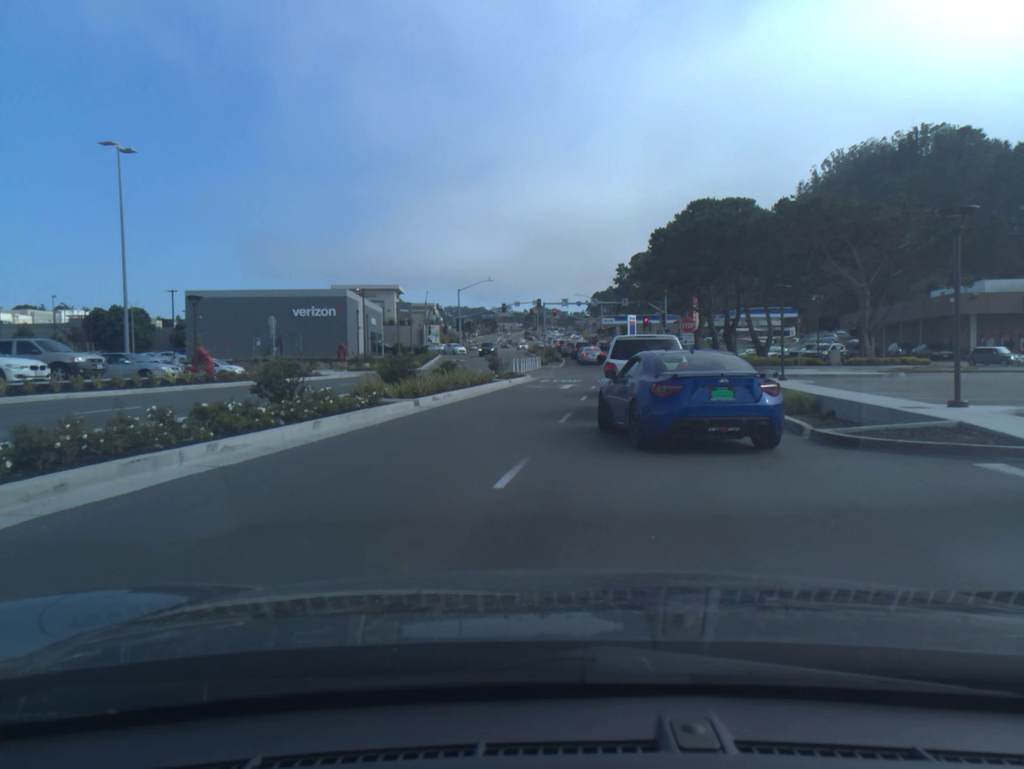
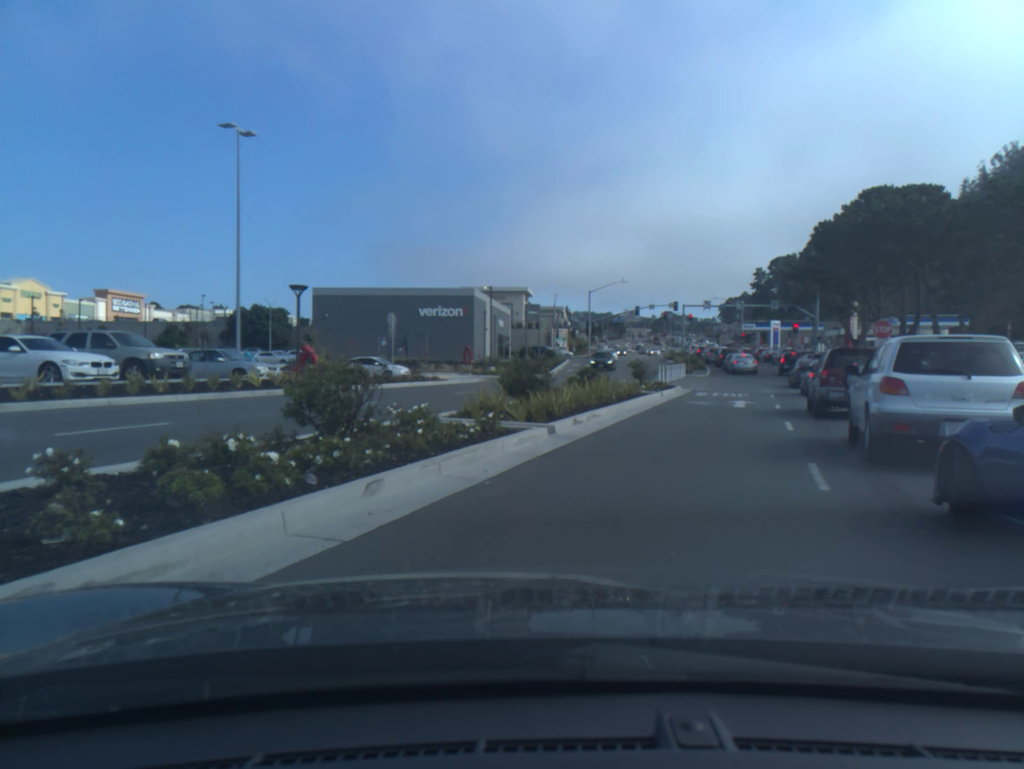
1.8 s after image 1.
(-0.6, +6.2) m; -1°
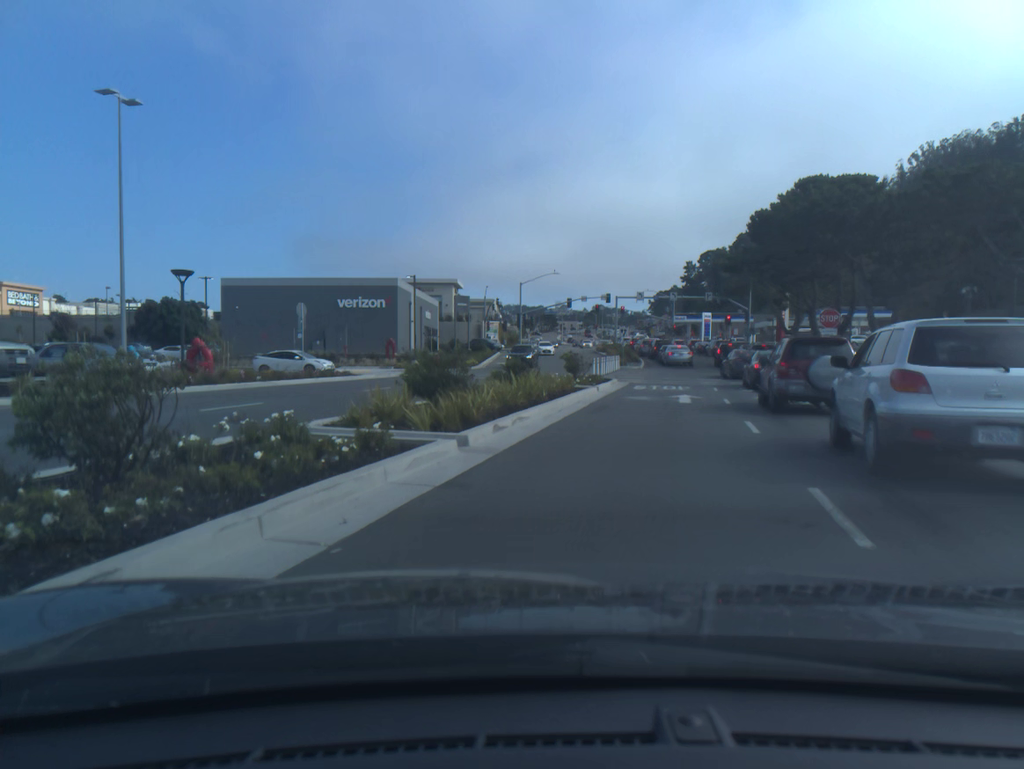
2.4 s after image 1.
(+0.1, +2.9) m; +4°
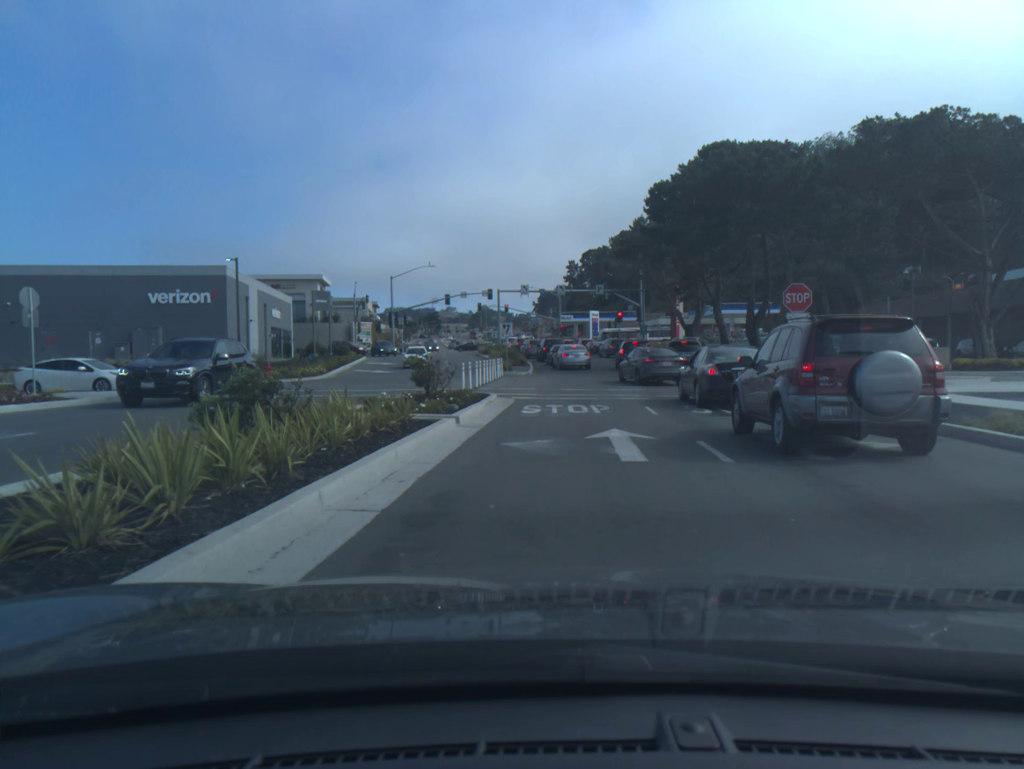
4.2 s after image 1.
(+0.8, +10.9) m; +6°
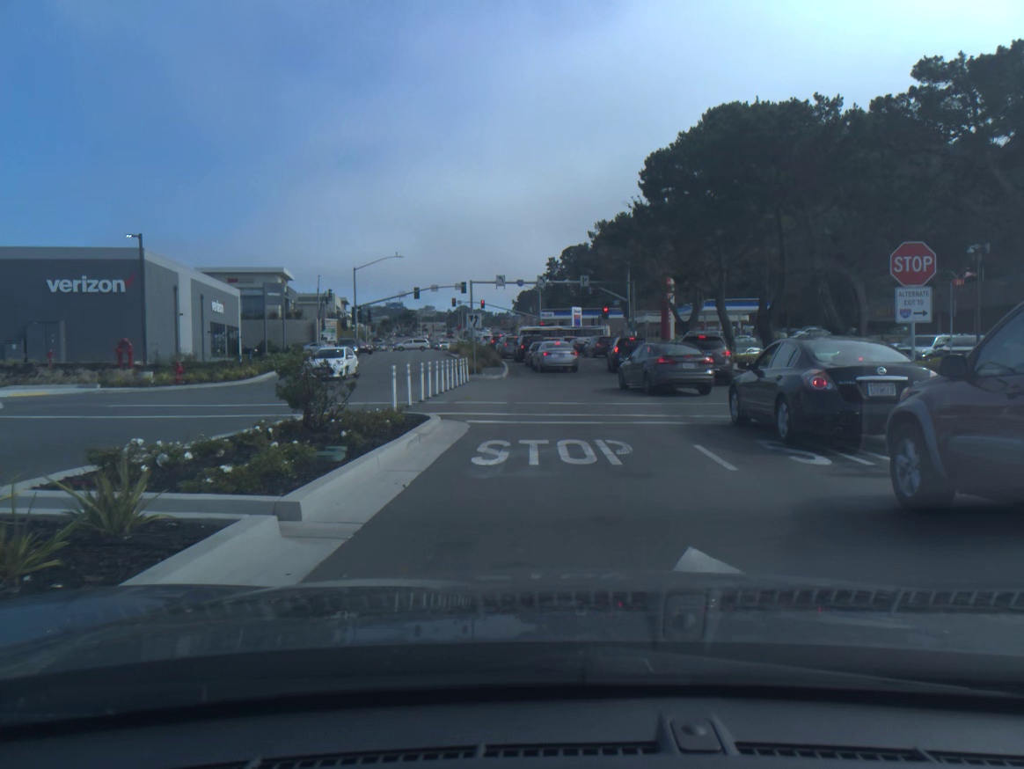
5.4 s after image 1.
(+0.1, +7.9) m; +1°
